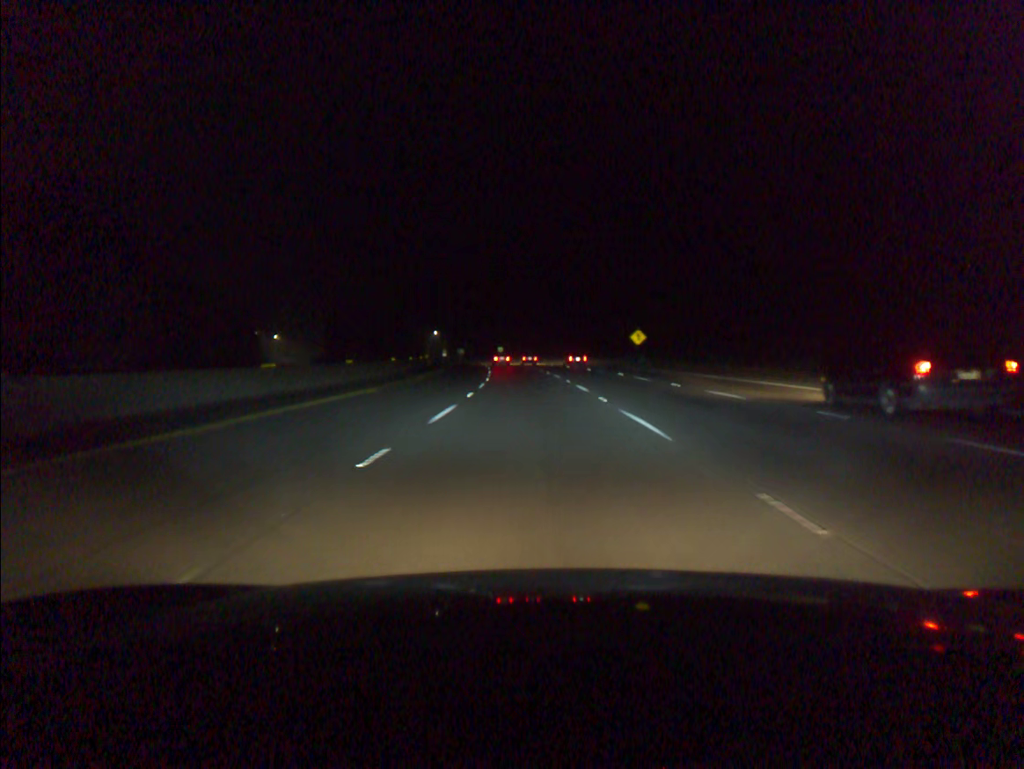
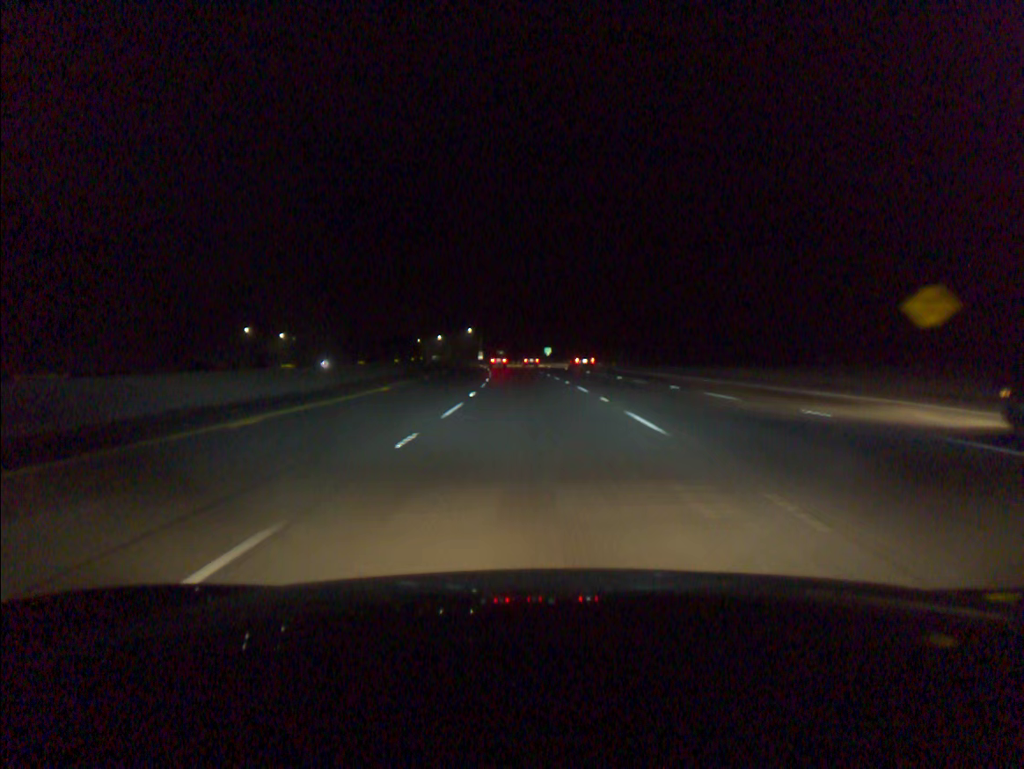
(-1.9, +57.0) m; -4°
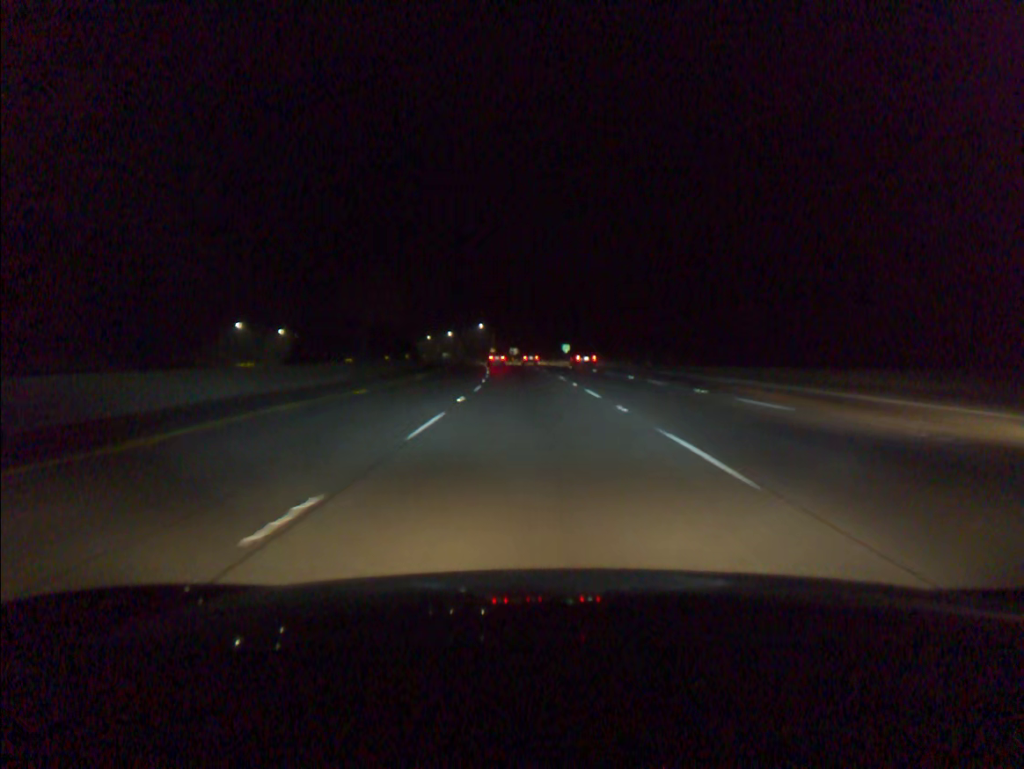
(-0.2, +19.0) m; -1°
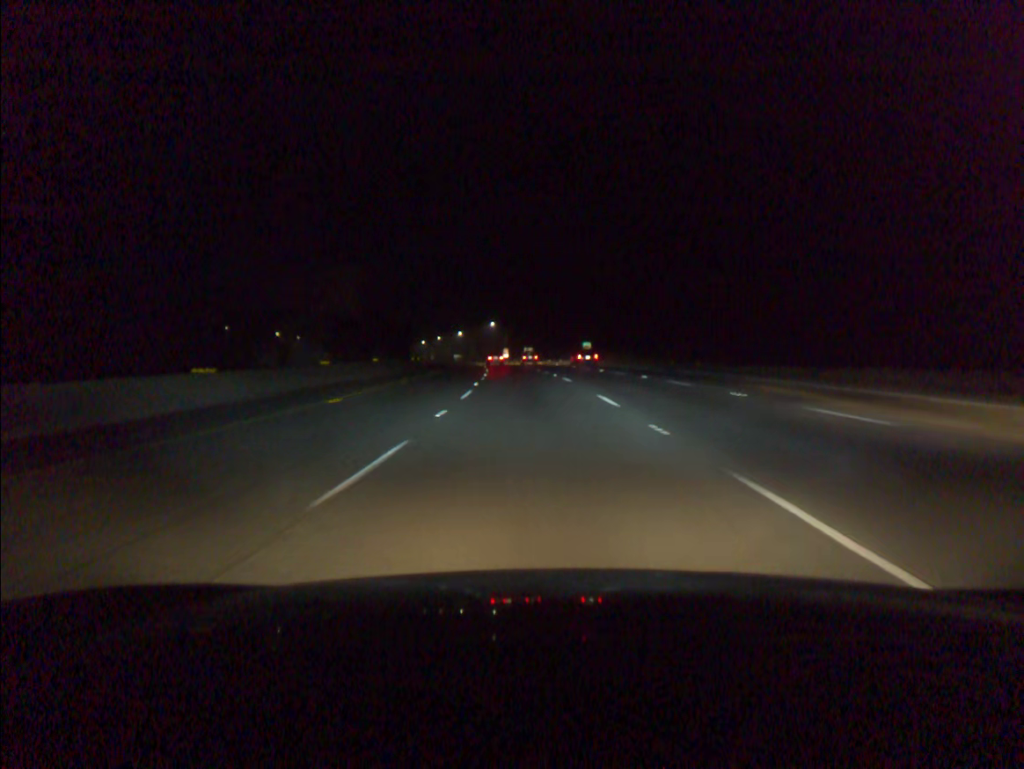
(-0.2, +19.0) m; -1°
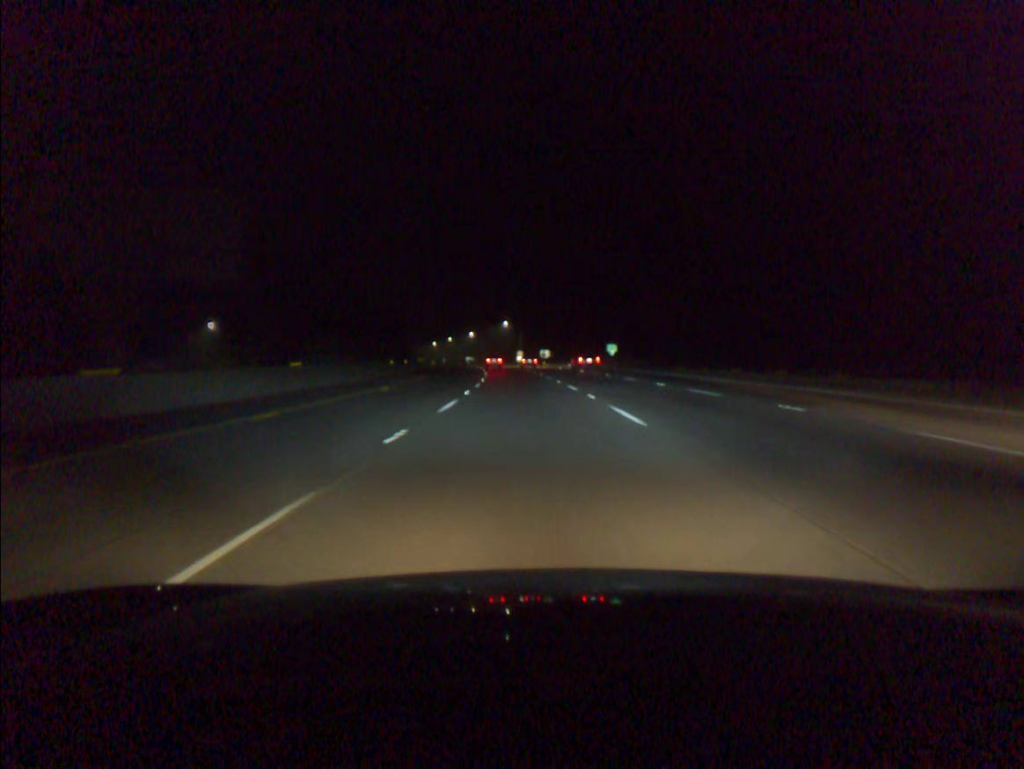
(-0.2, +19.1) m; -1°
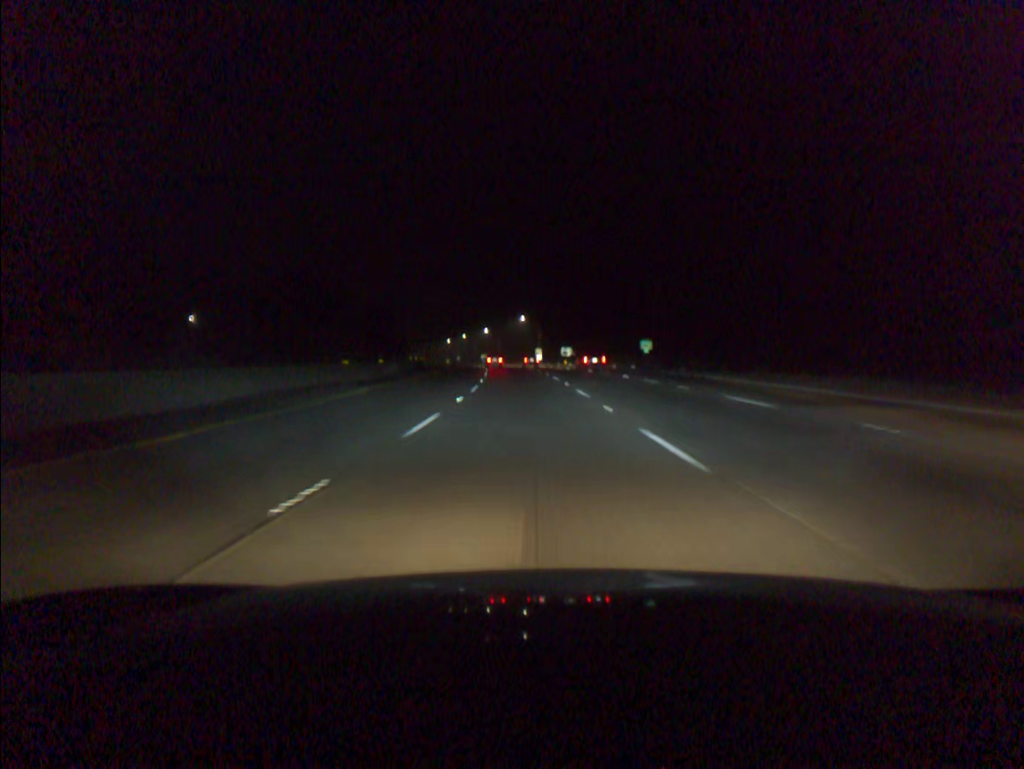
(-0.3, +19.1) m; -1°
